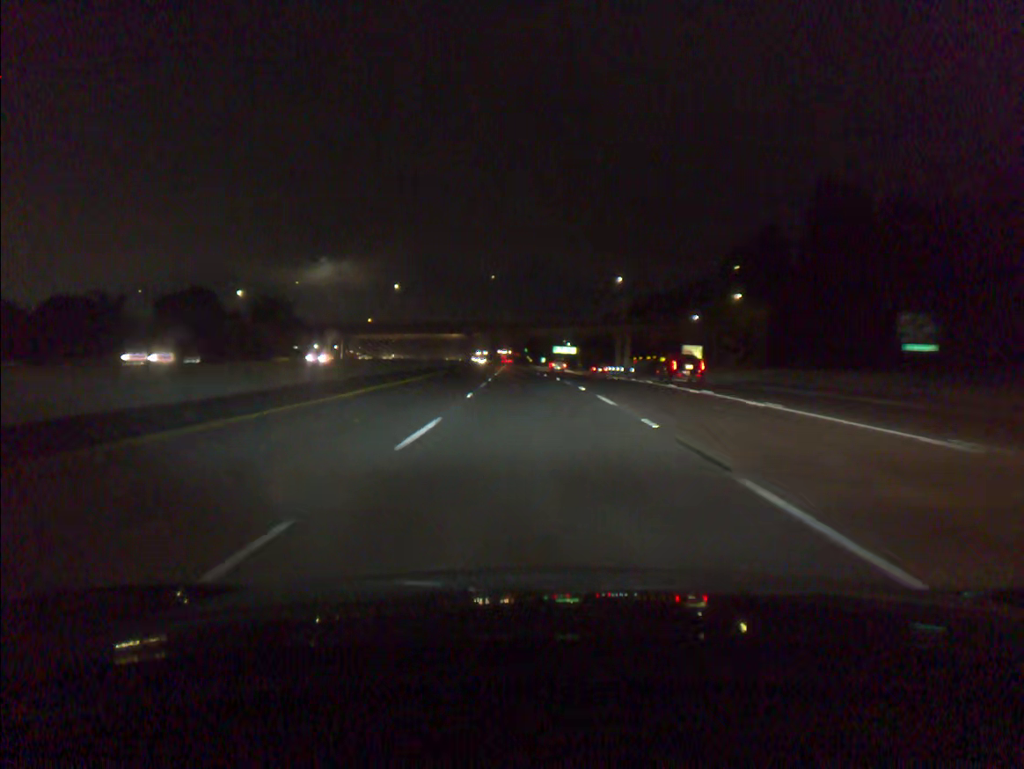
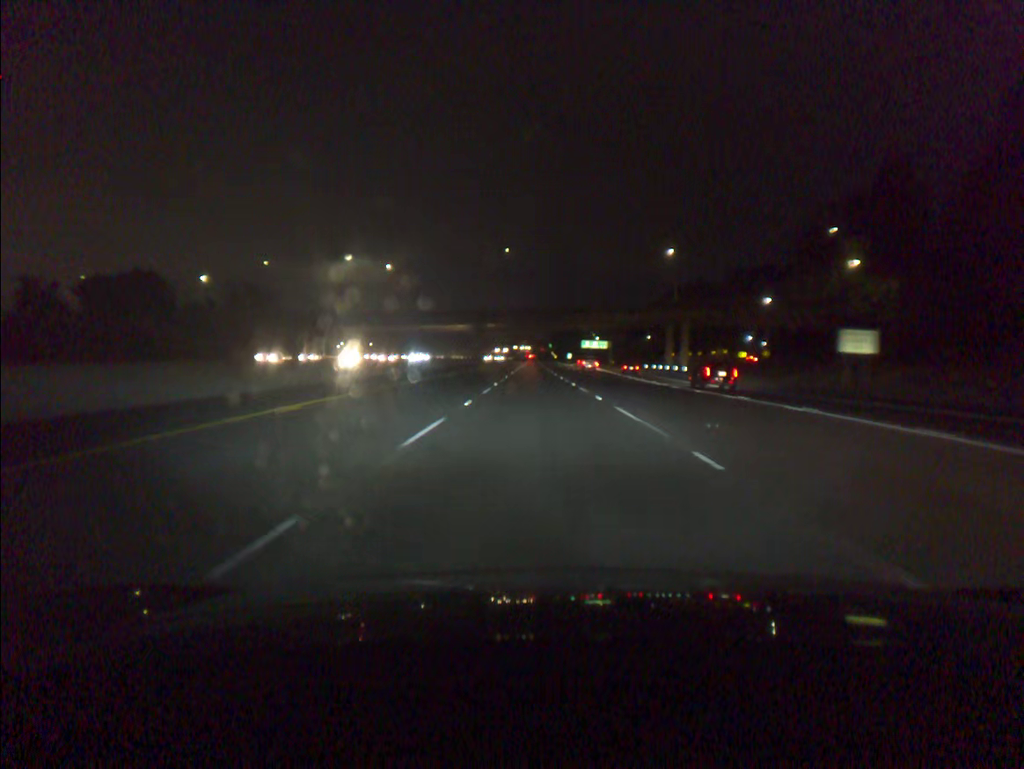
(-0.5, +34.4) m; -2°
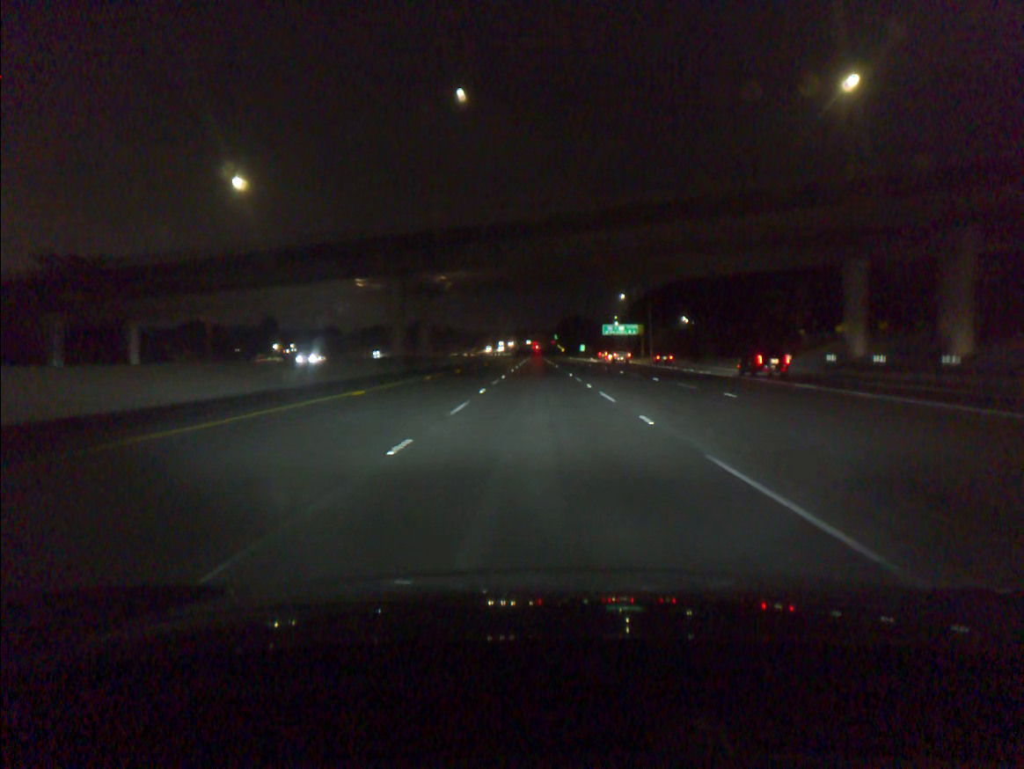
(-0.4, +69.3) m; 0°
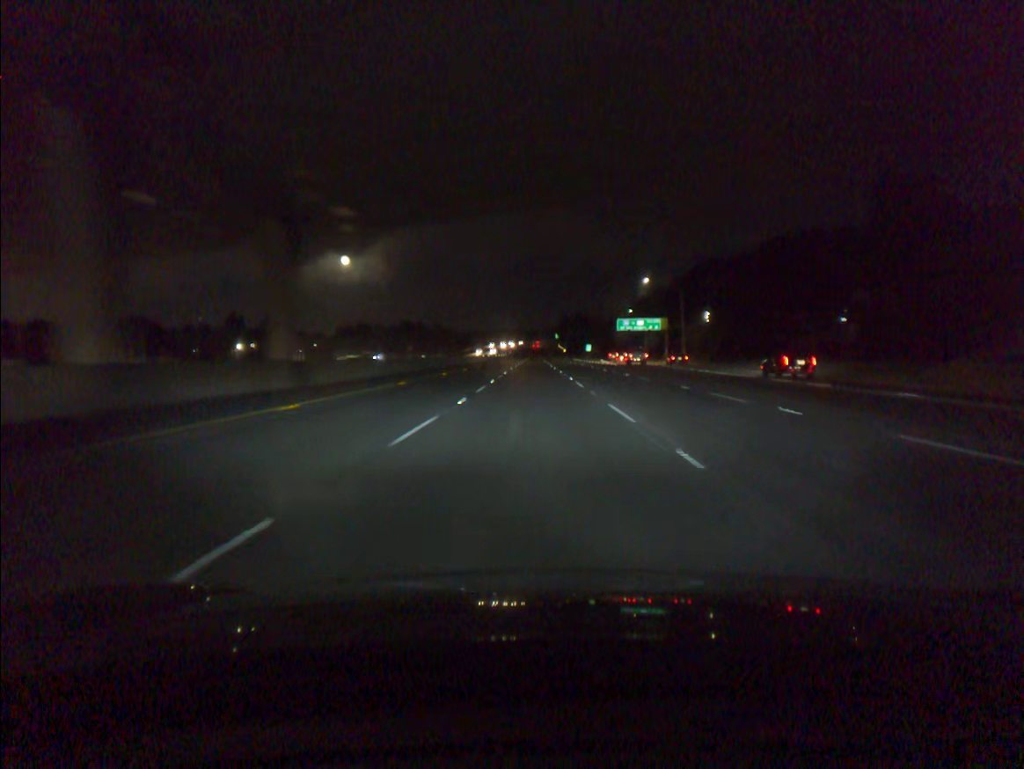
(+0.1, +34.8) m; 0°
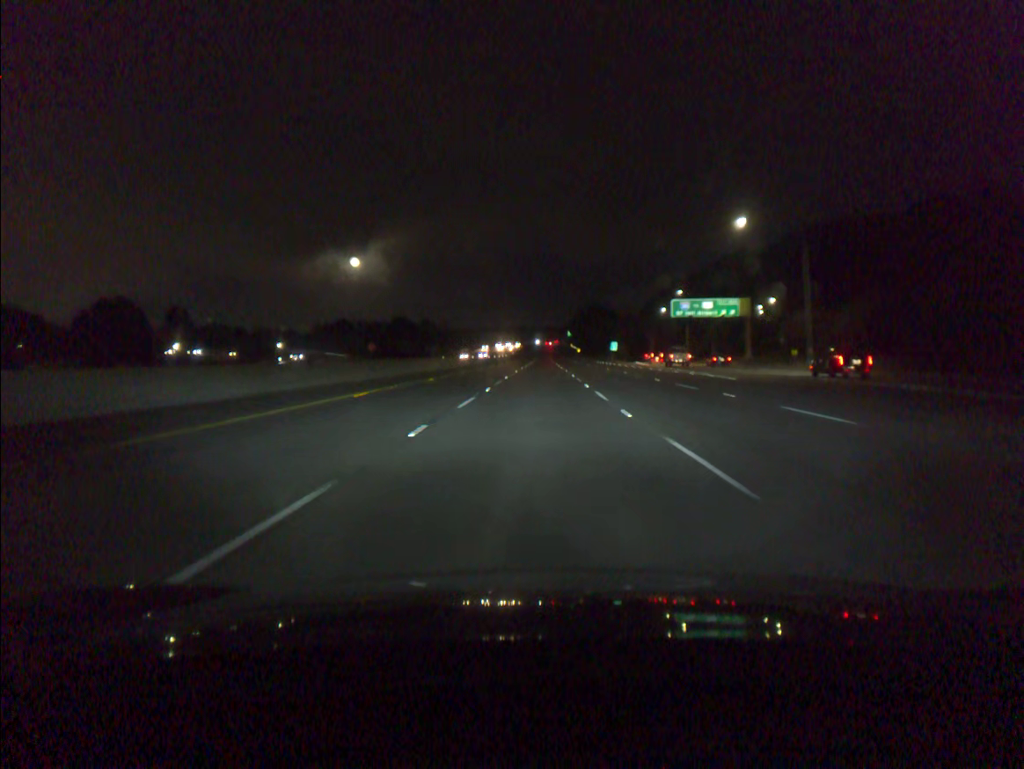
(-0.2, +52.1) m; -1°
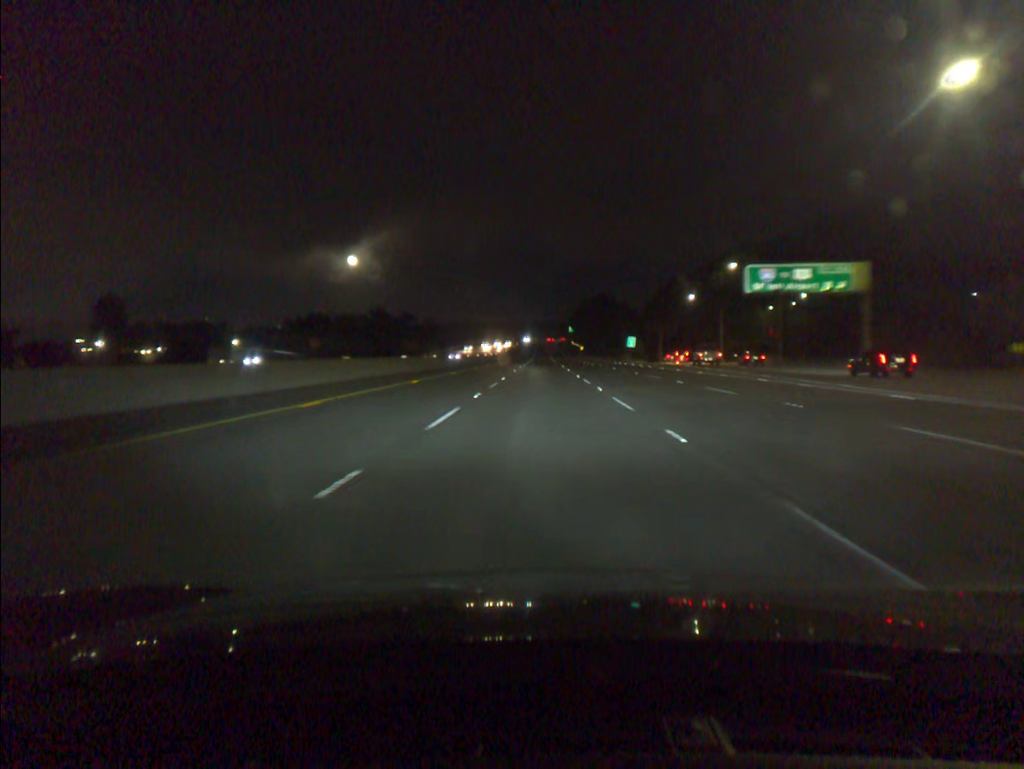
(0.0, +34.7) m; 0°
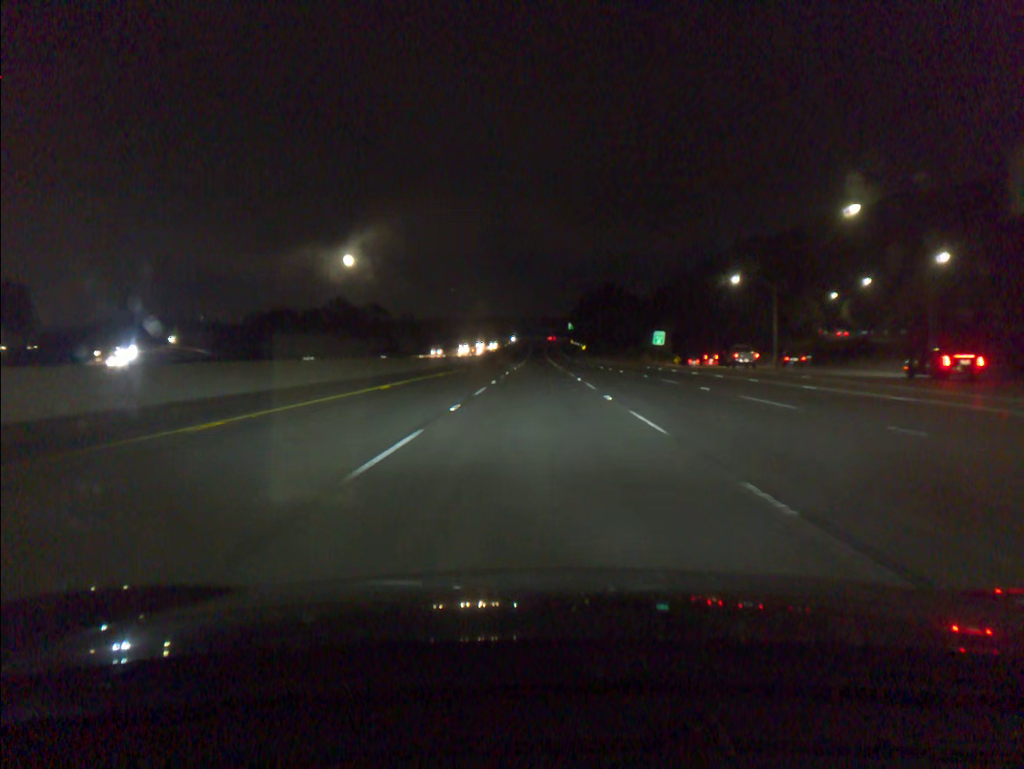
(+0.1, +34.6) m; 0°
